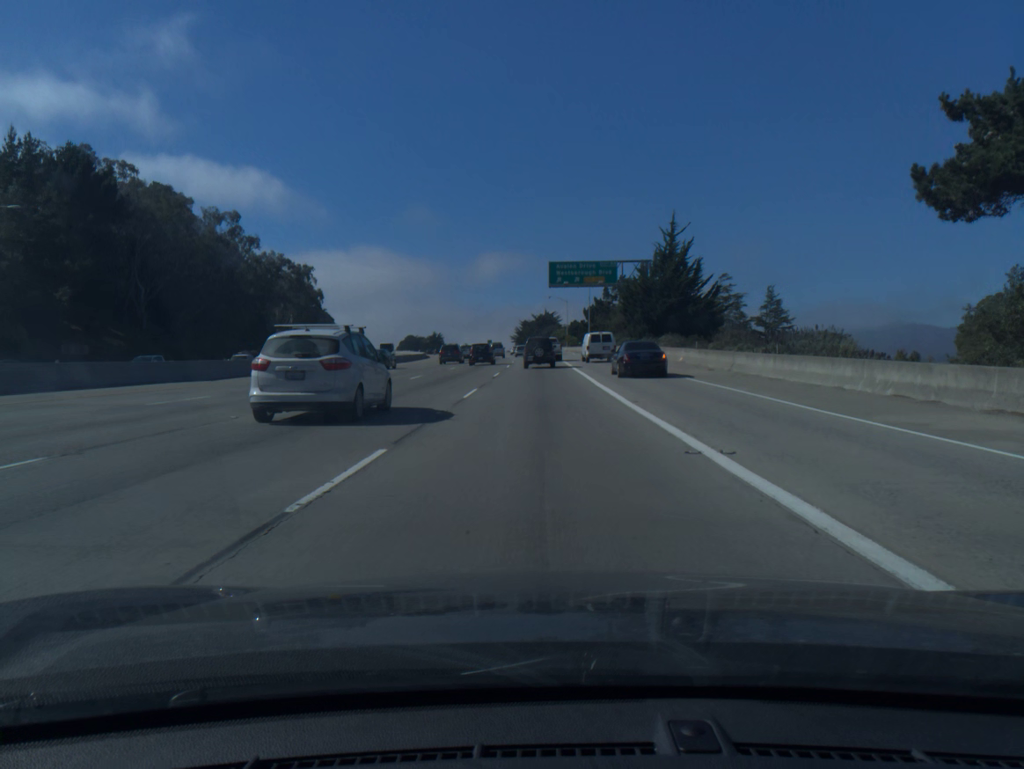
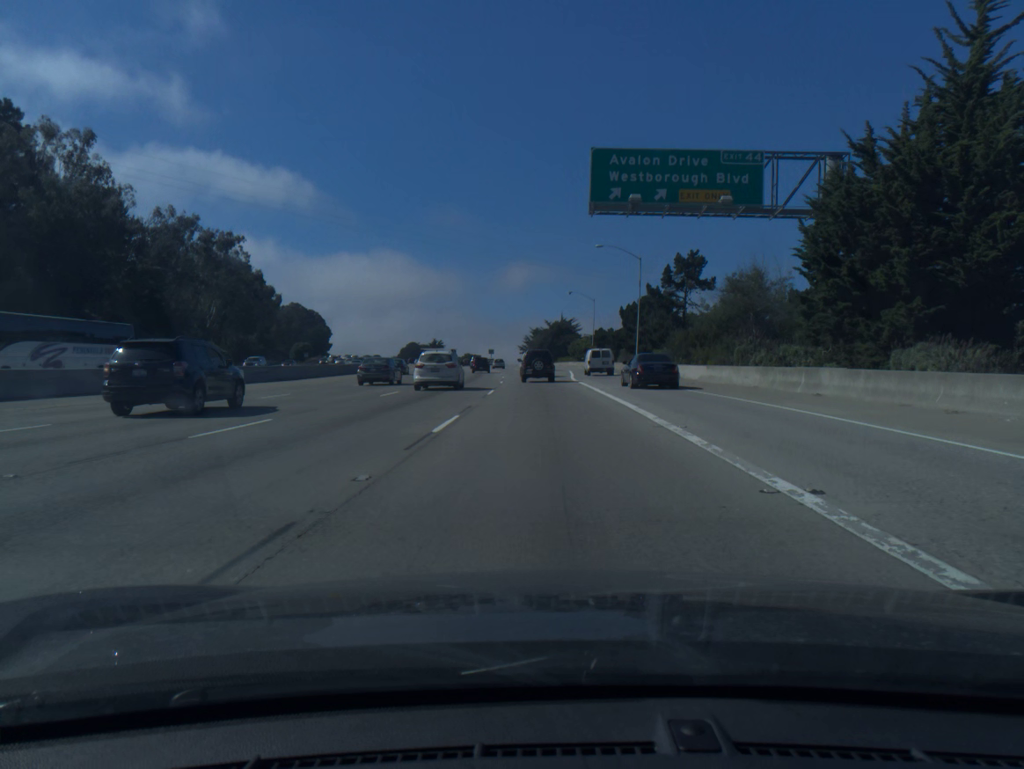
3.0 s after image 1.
(-0.4, +51.8) m; -1°
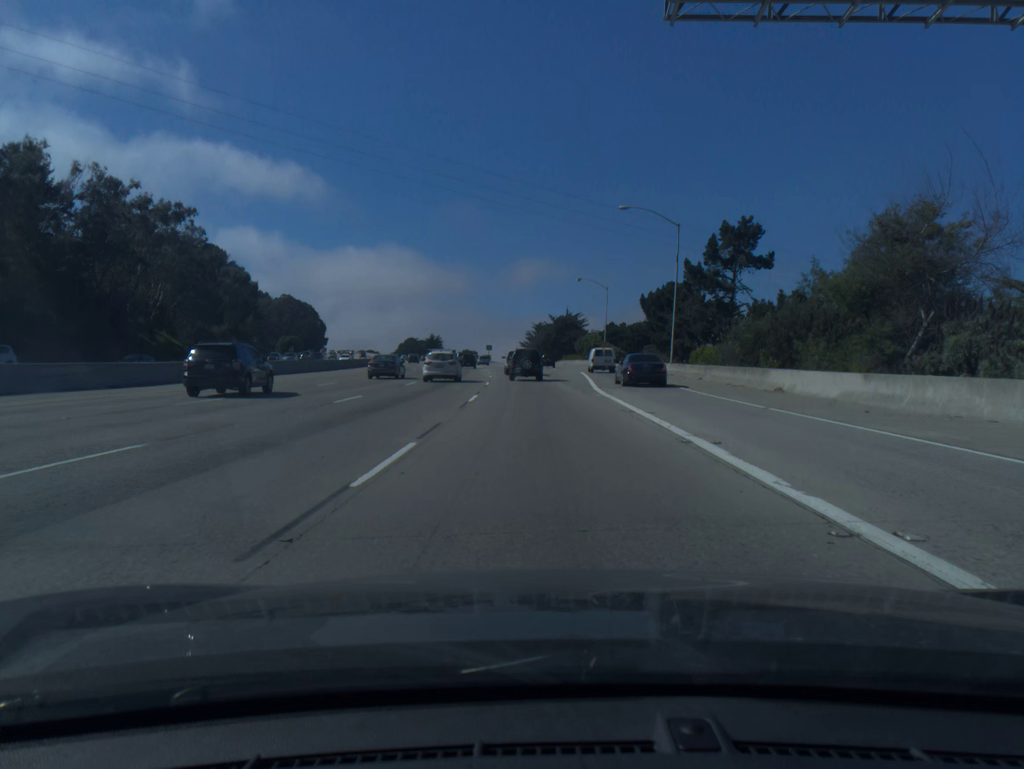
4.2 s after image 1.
(0.0, +20.0) m; 0°
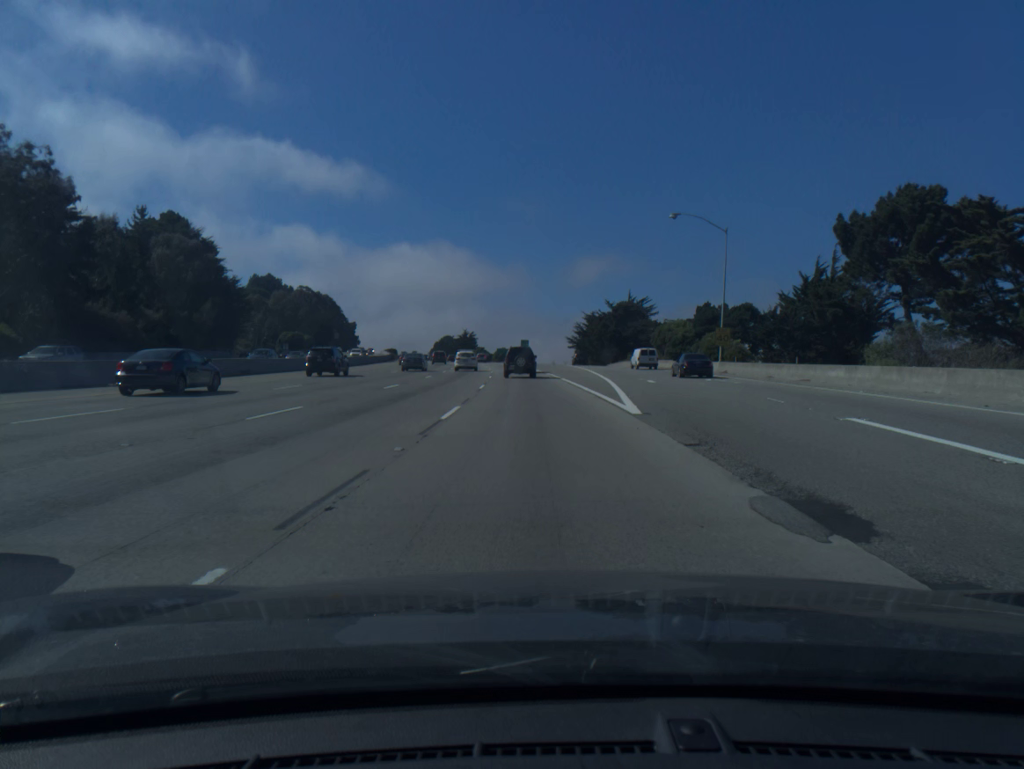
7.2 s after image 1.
(-1.4, +50.5) m; -4°
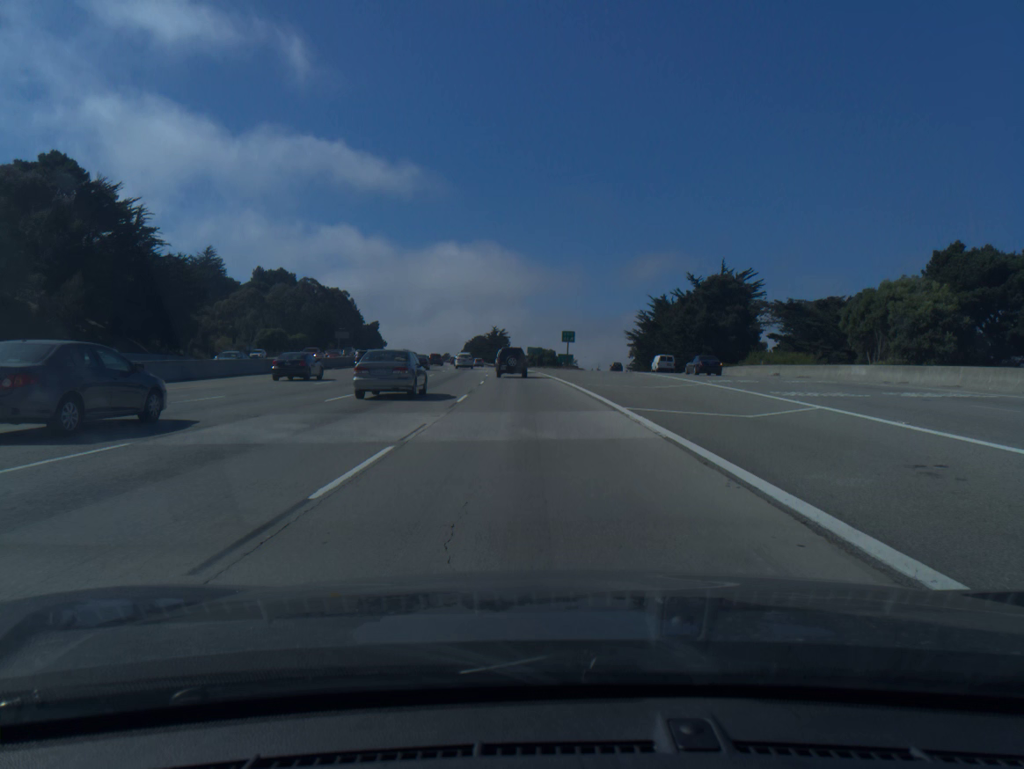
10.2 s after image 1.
(-1.2, +52.1) m; -3°
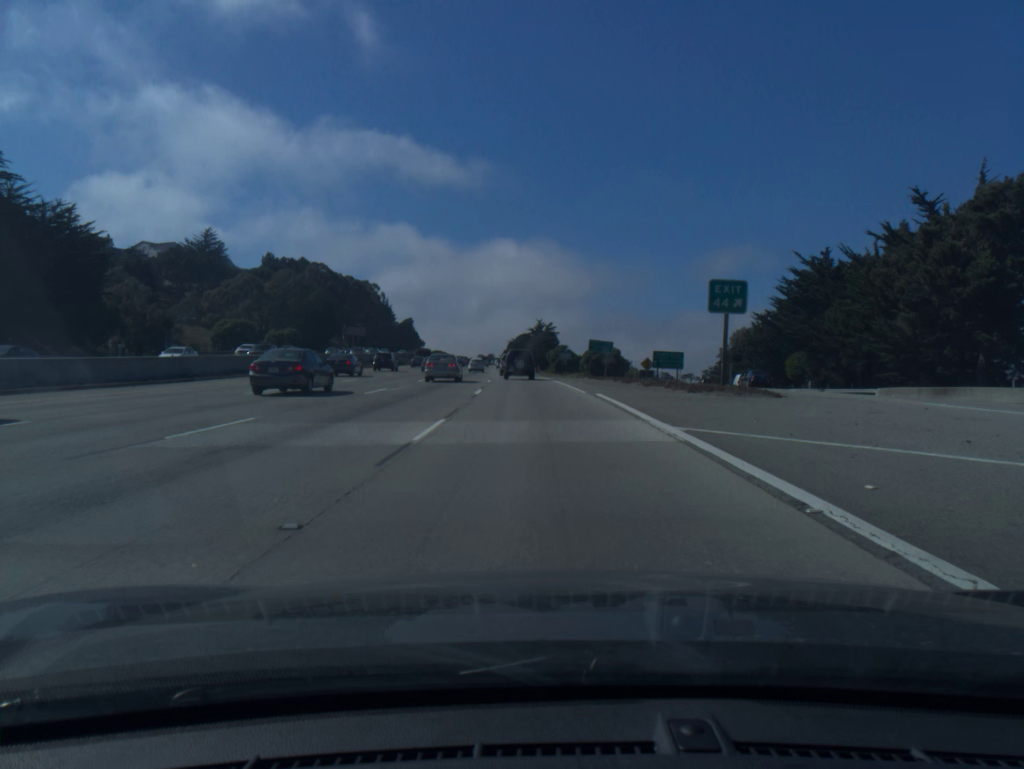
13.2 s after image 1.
(-1.8, +54.0) m; -4°
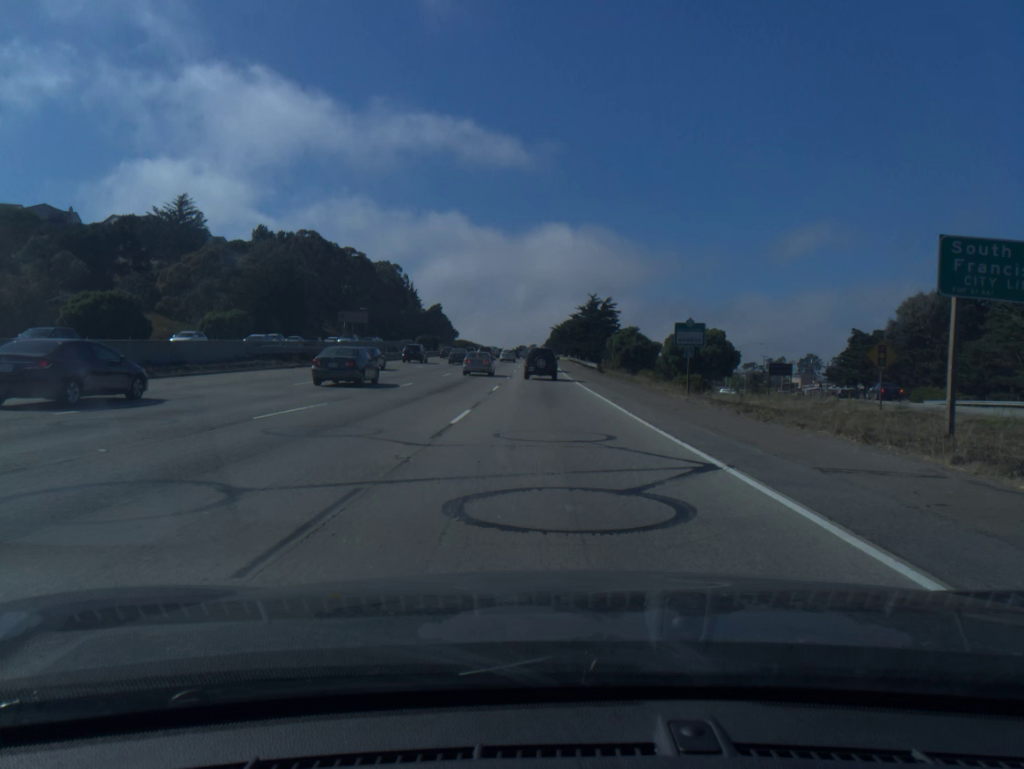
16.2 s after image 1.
(-1.5, +55.2) m; -3°
